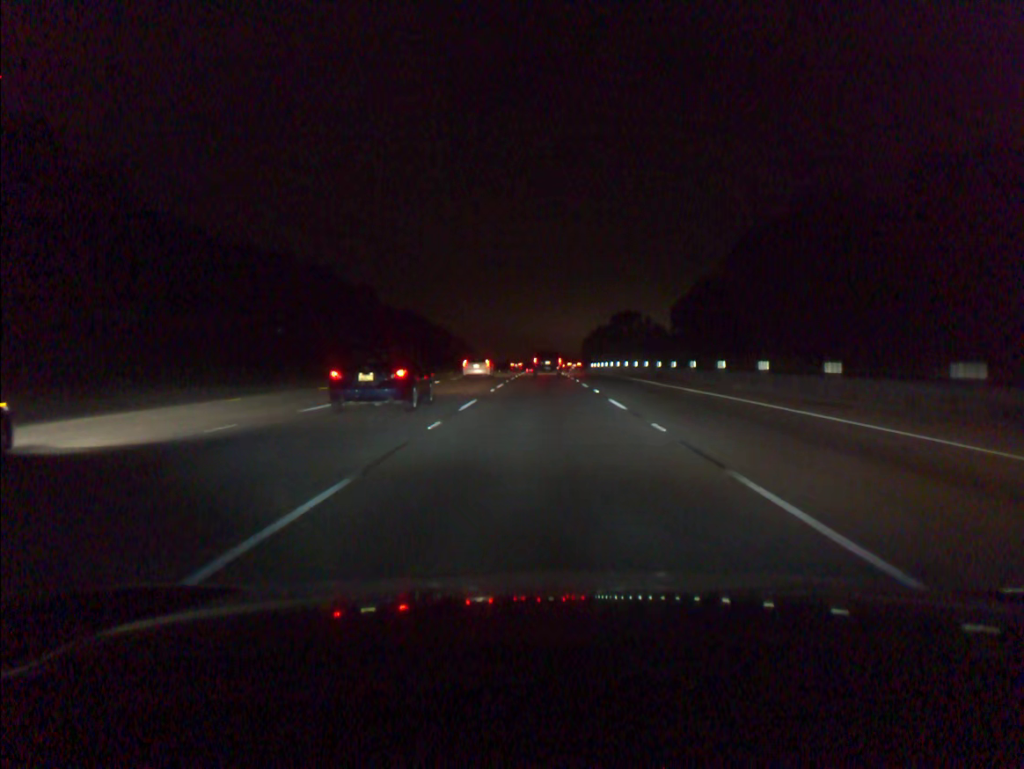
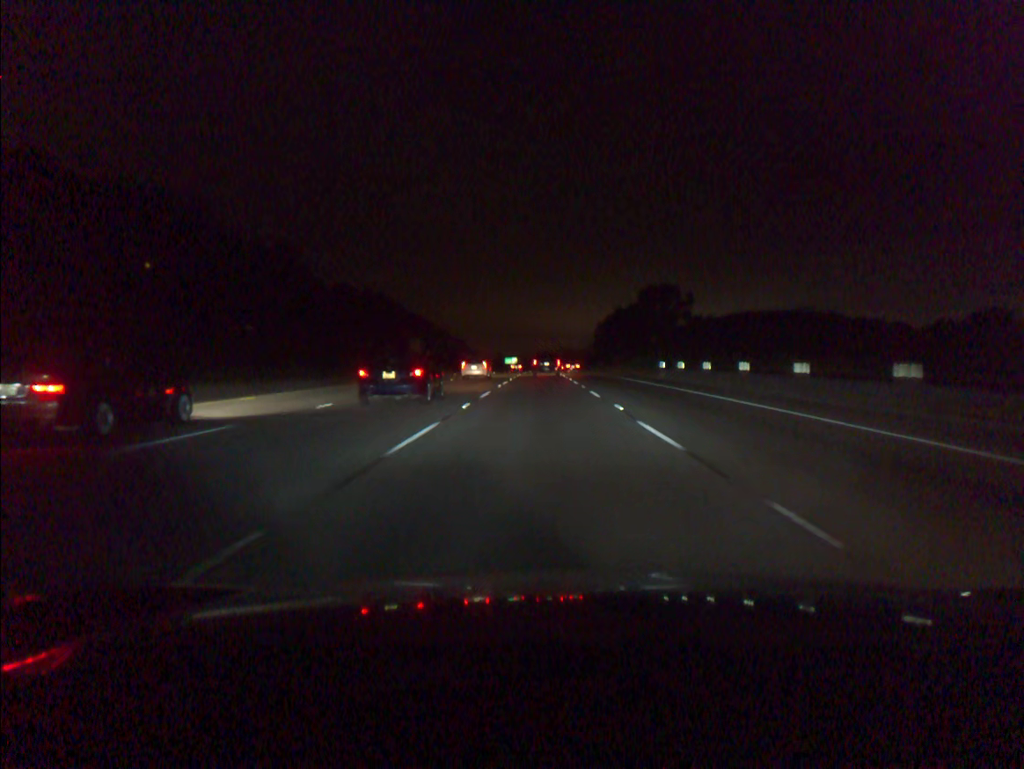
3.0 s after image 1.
(+0.1, +80.8) m; 0°
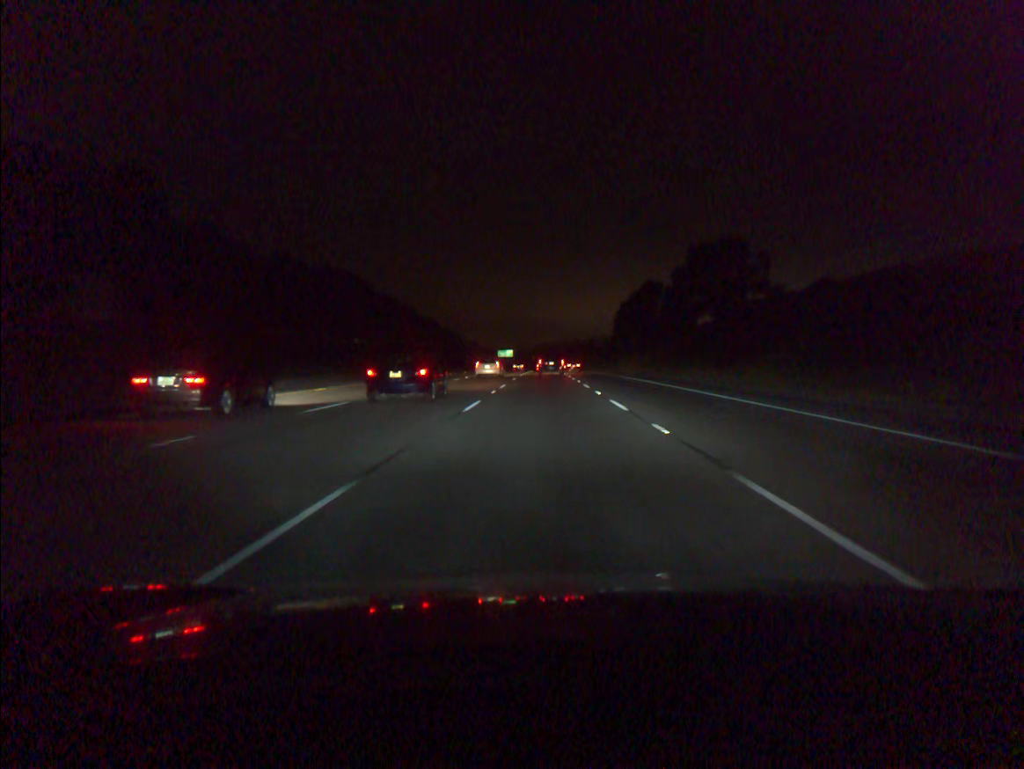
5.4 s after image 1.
(-0.1, +65.3) m; 0°
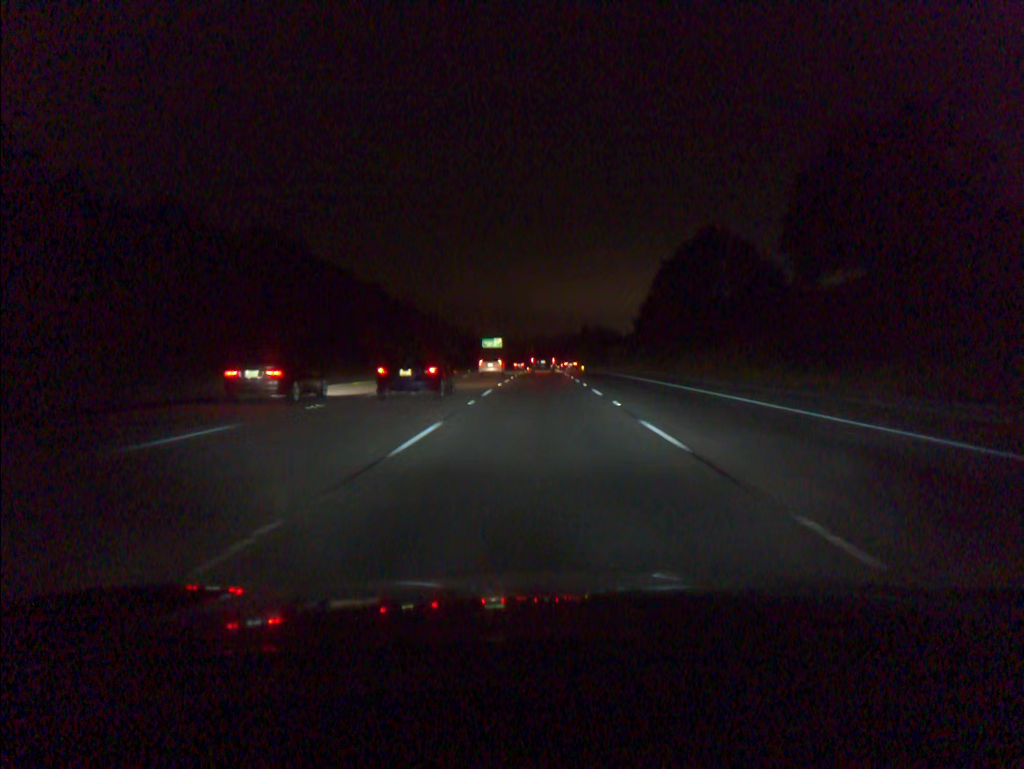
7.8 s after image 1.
(+0.2, +66.4) m; 0°
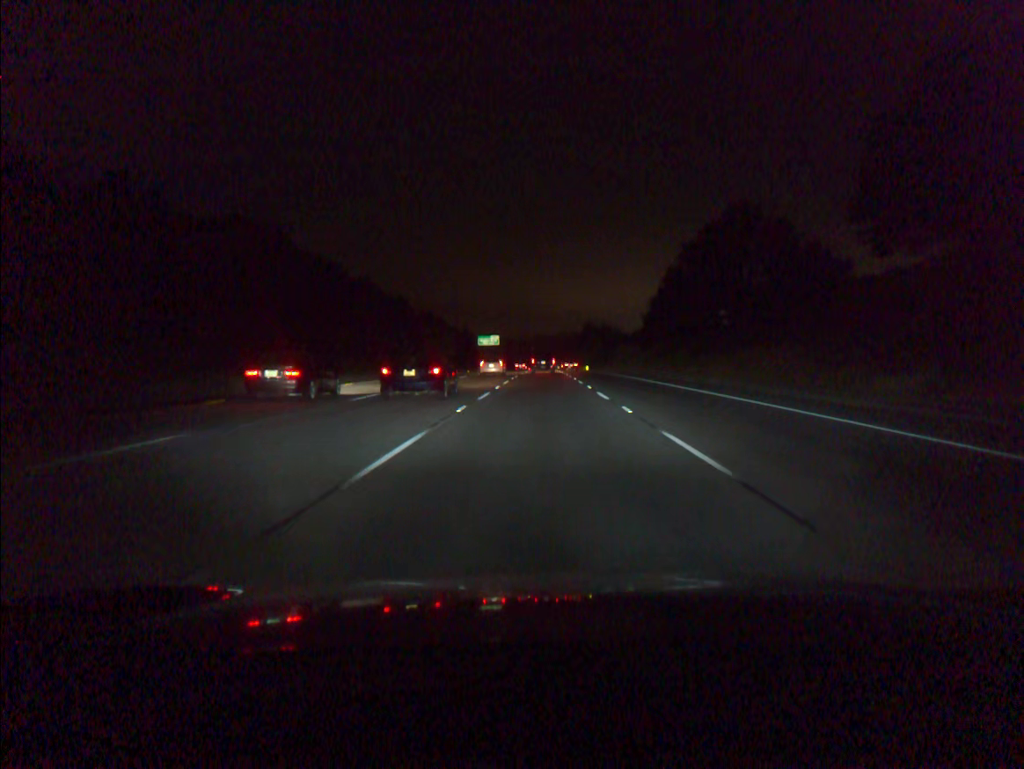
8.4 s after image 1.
(0.0, +16.8) m; 0°
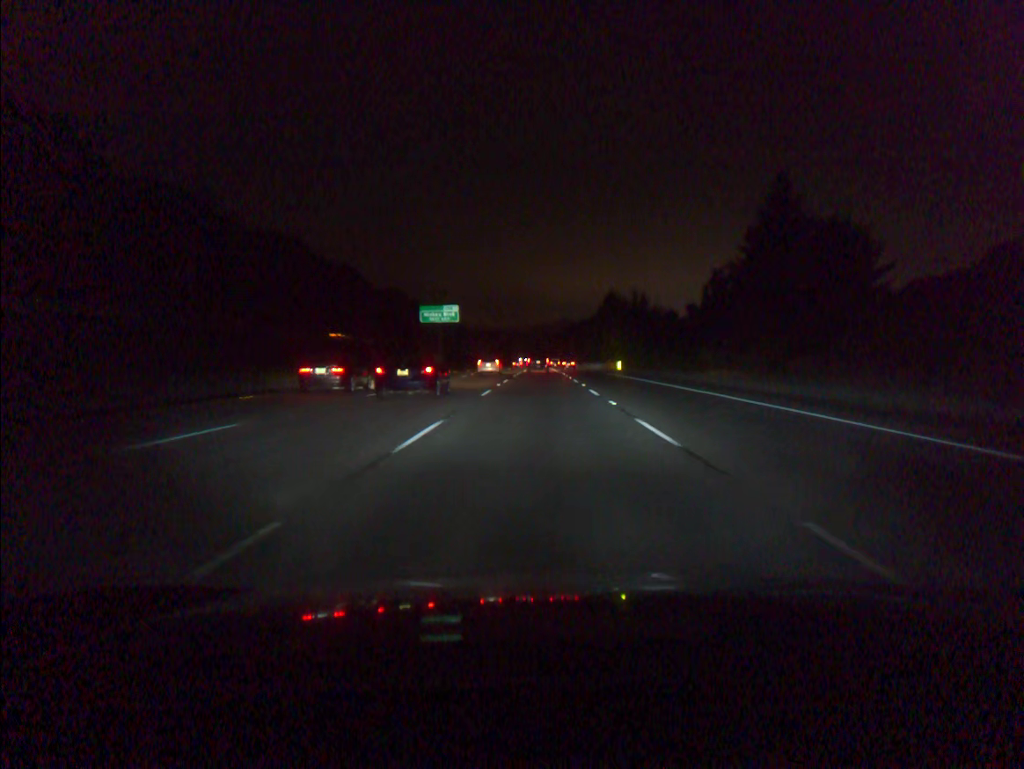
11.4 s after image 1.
(+0.2, +85.1) m; 0°
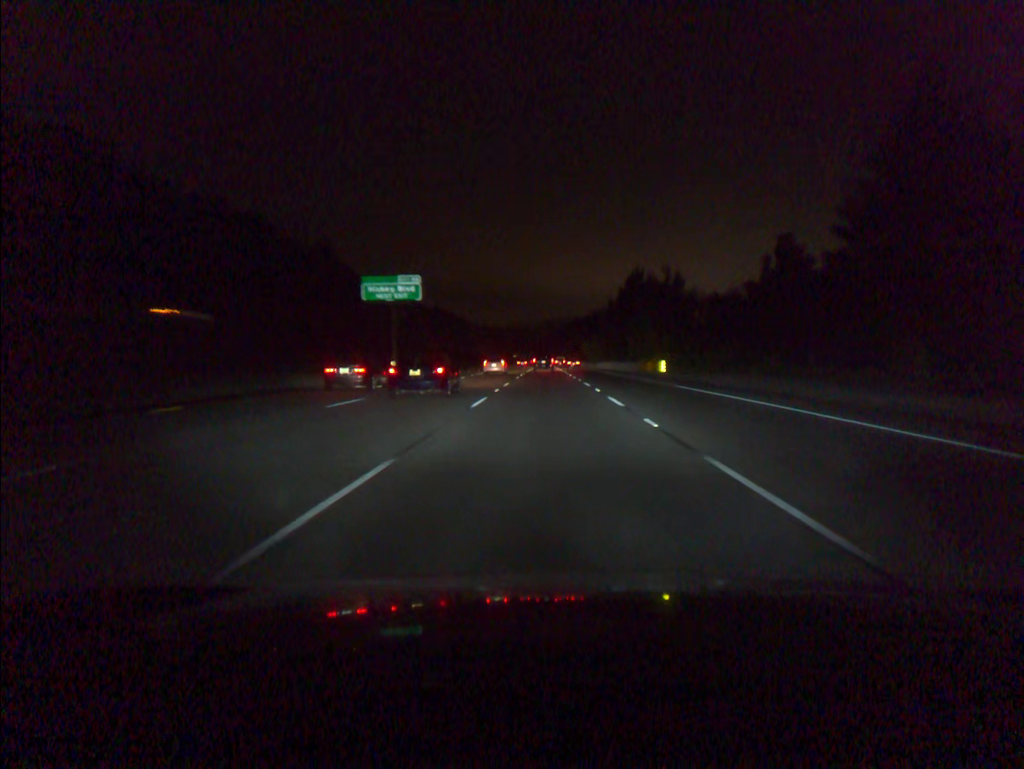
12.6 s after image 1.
(-0.1, +34.6) m; 0°
